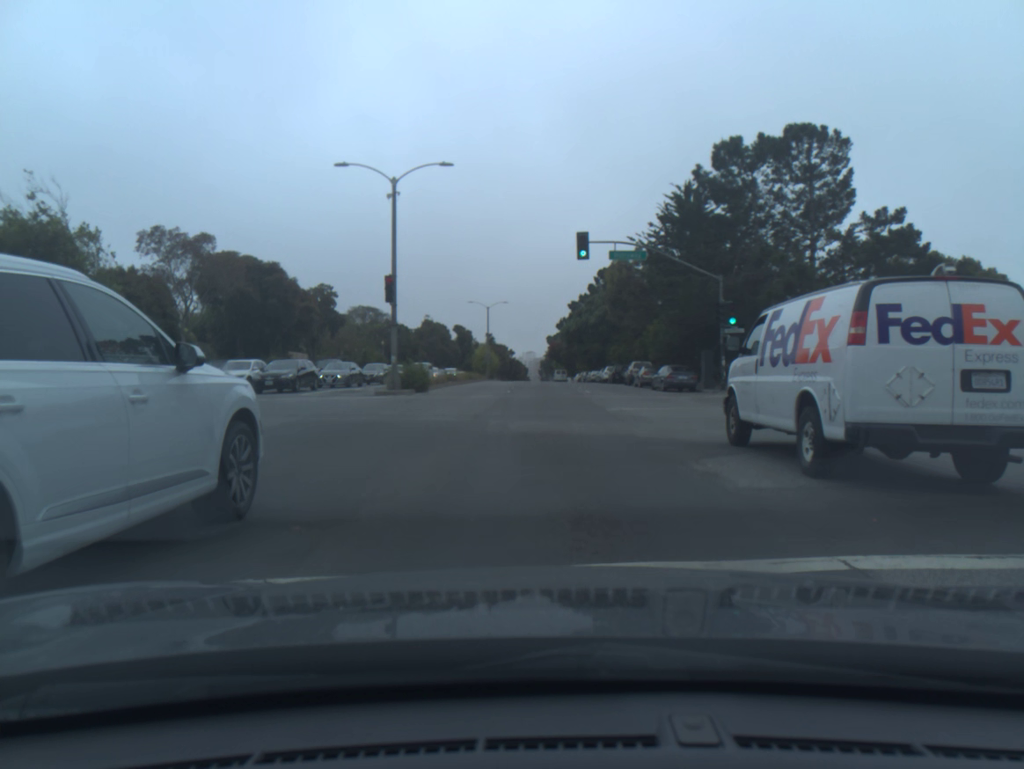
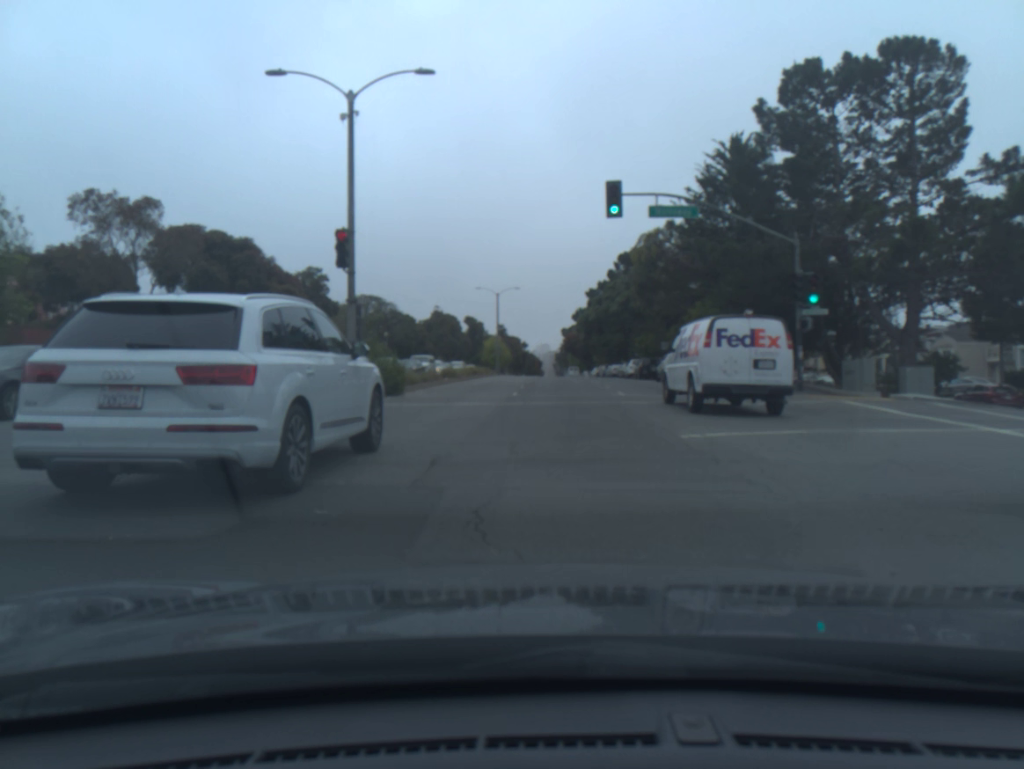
(-0.1, +9.0) m; -1°
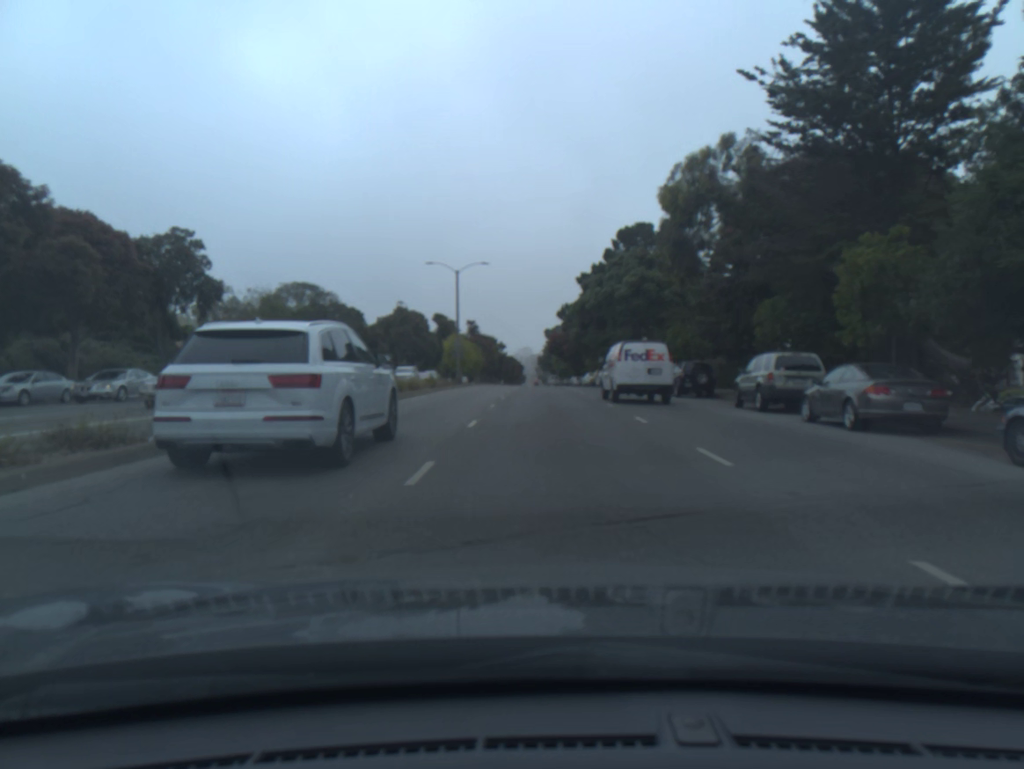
(+0.3, +22.9) m; +1°
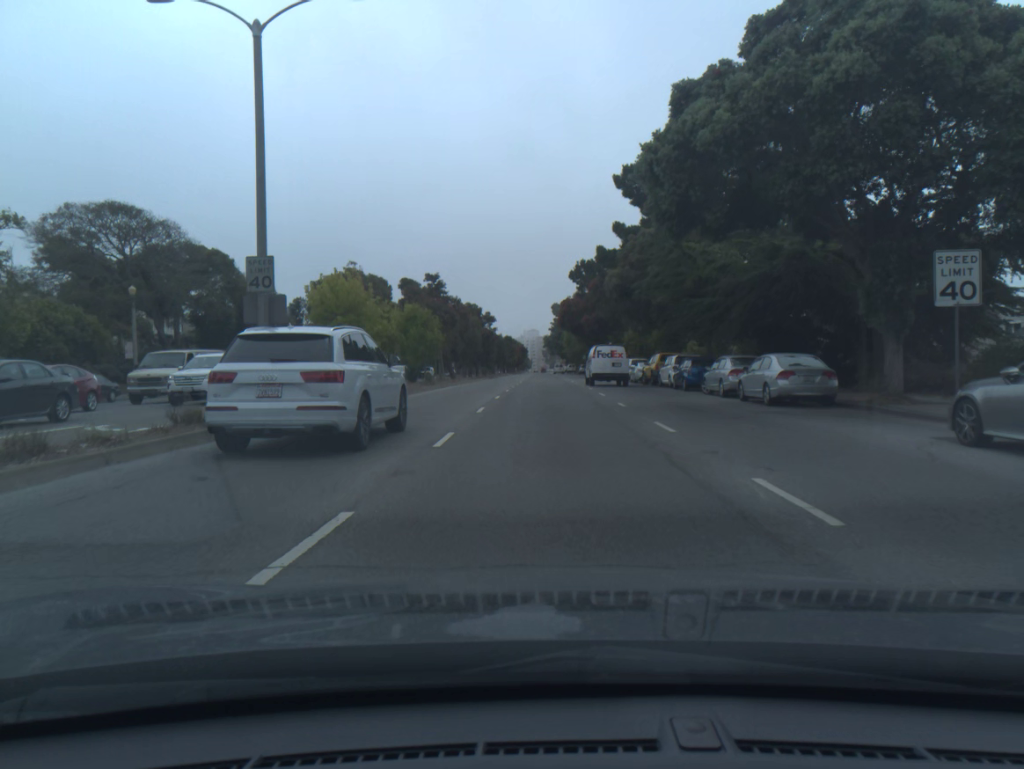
(-0.1, +39.9) m; 0°
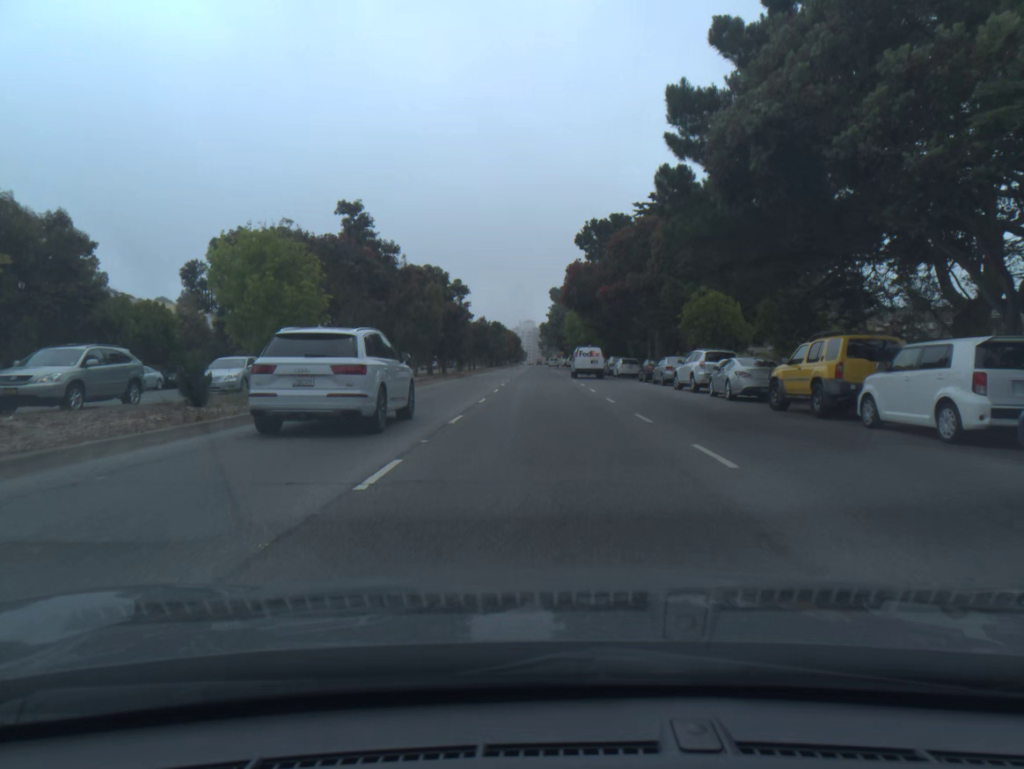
(+0.1, +26.4) m; 0°
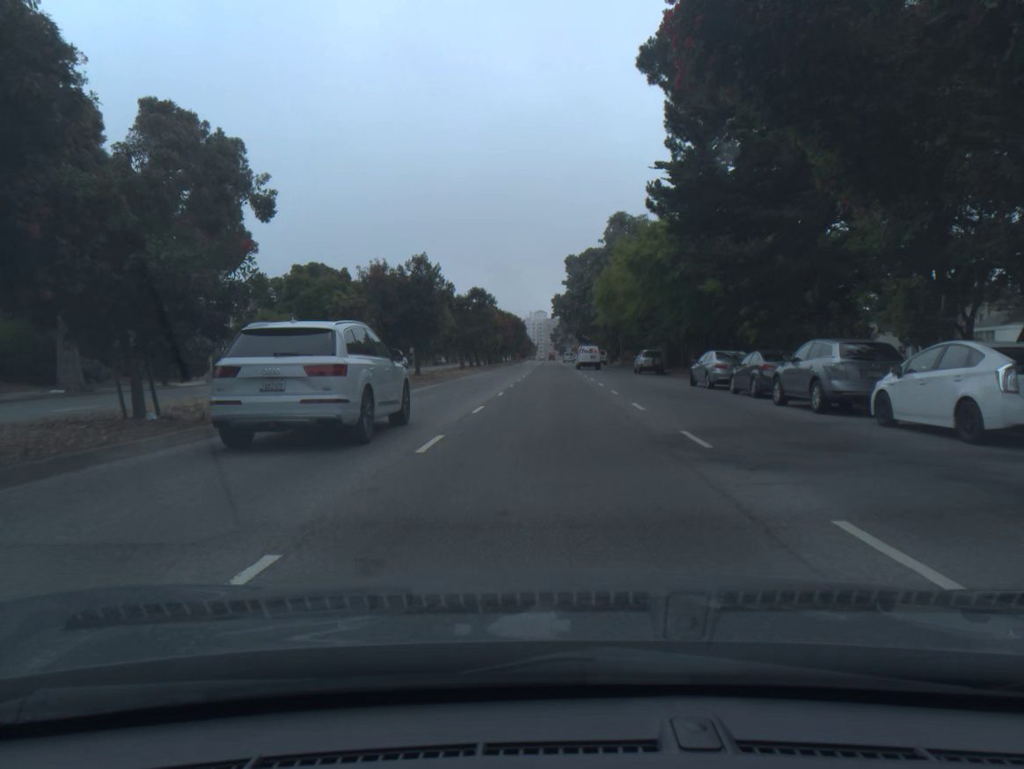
(-0.2, +47.4) m; -1°
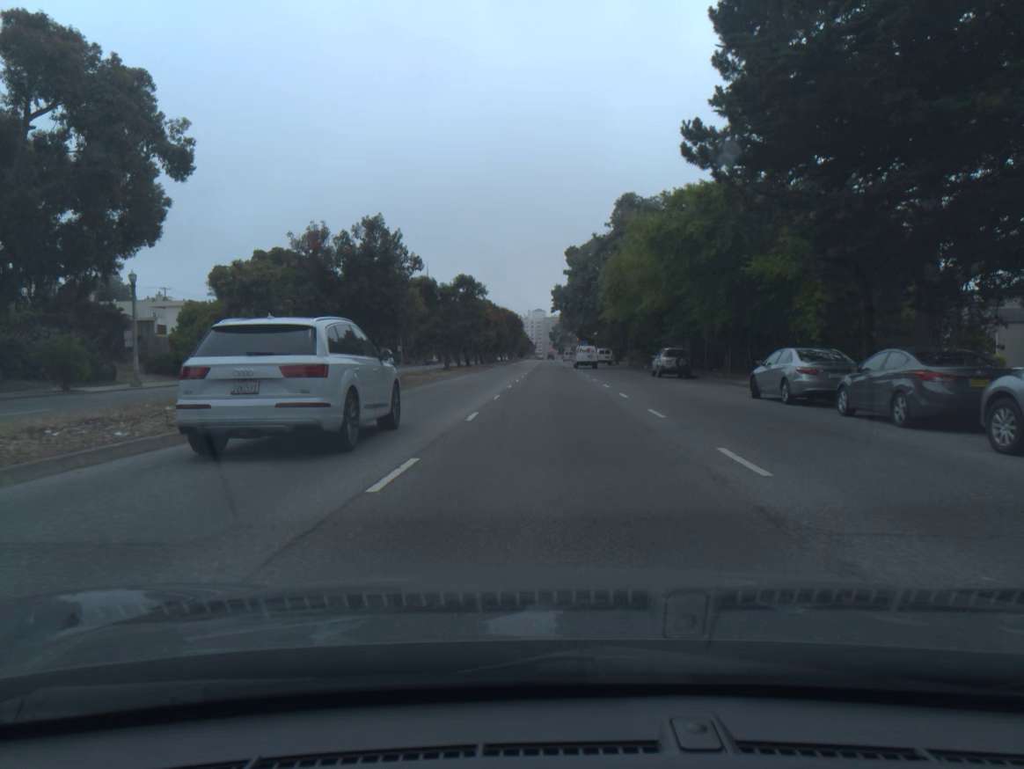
(0.0, +9.8) m; 0°
